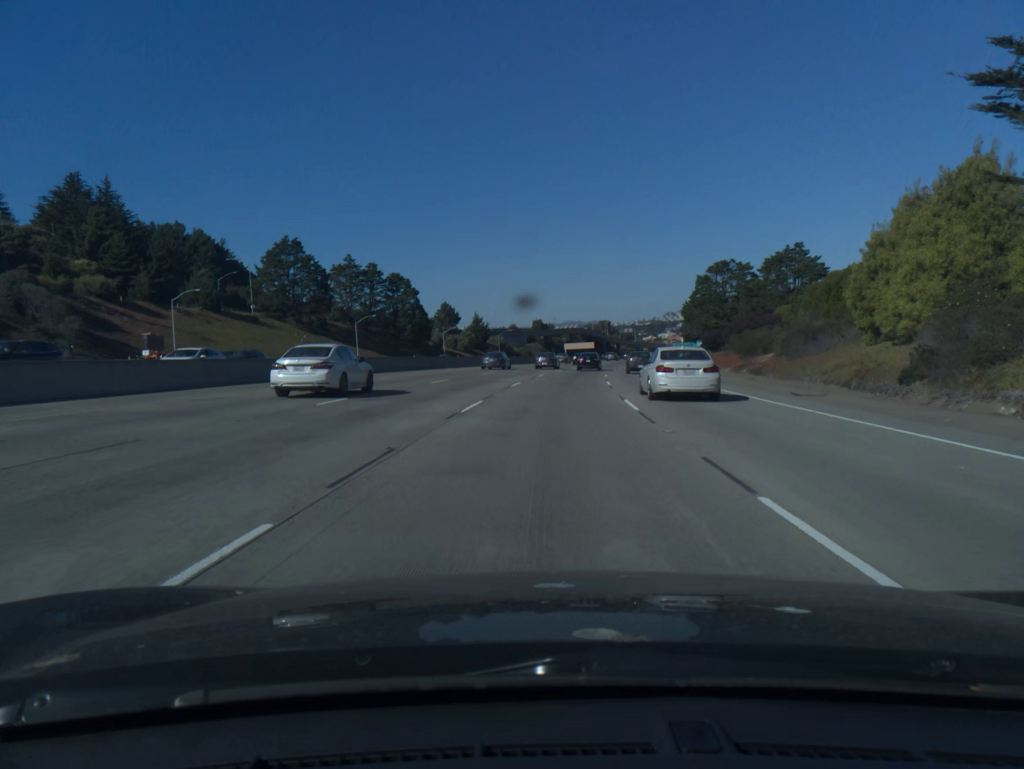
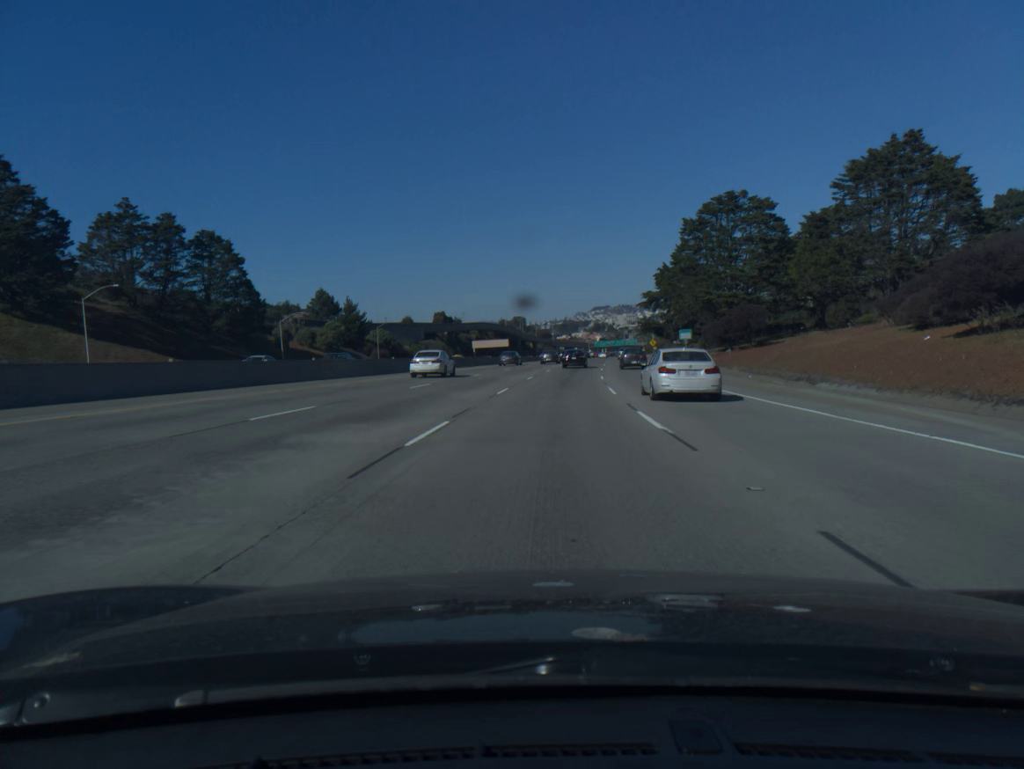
(+3.3, +62.1) m; +6°
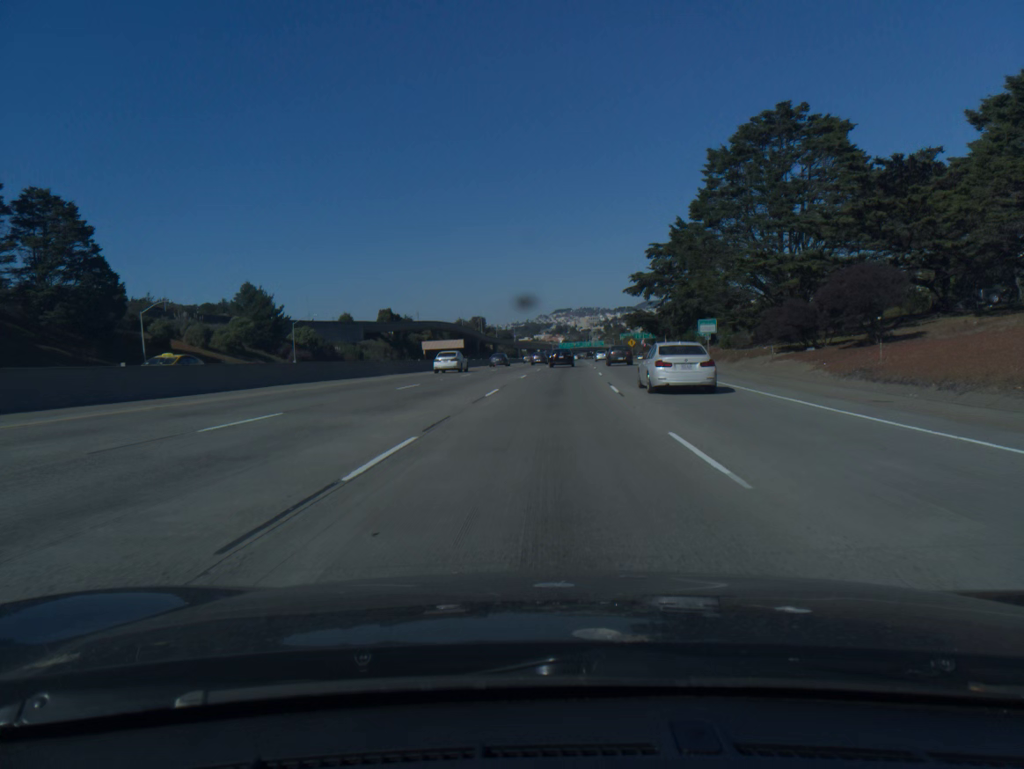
(+0.8, +31.1) m; +3°
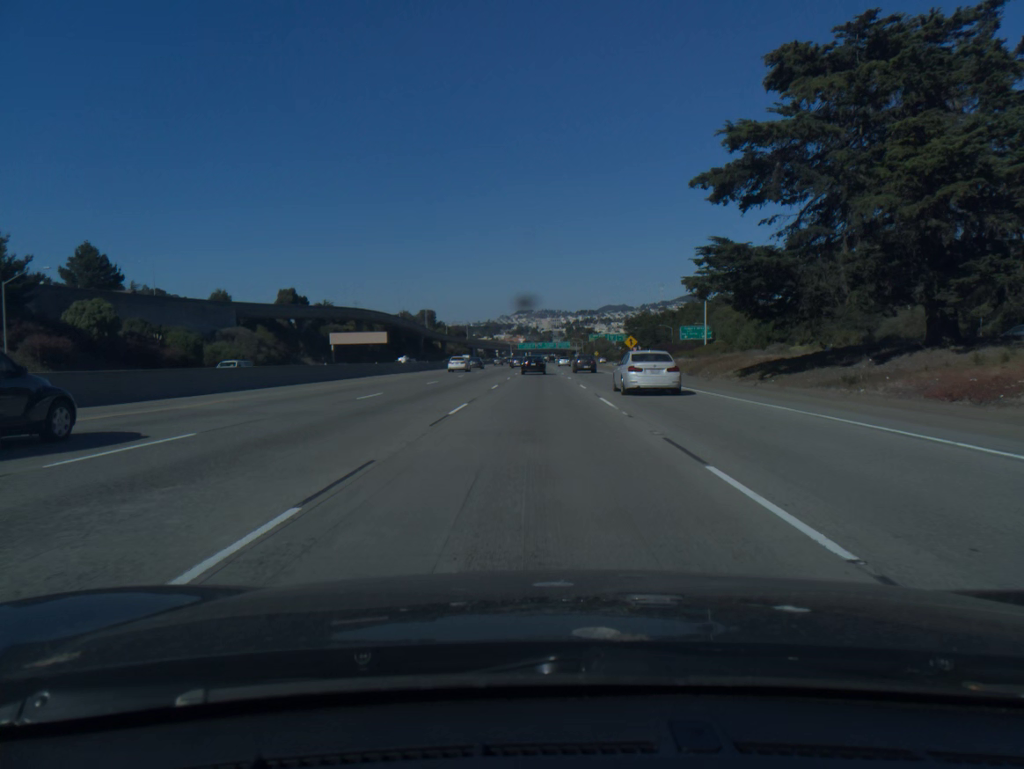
(+2.1, +61.9) m; +3°
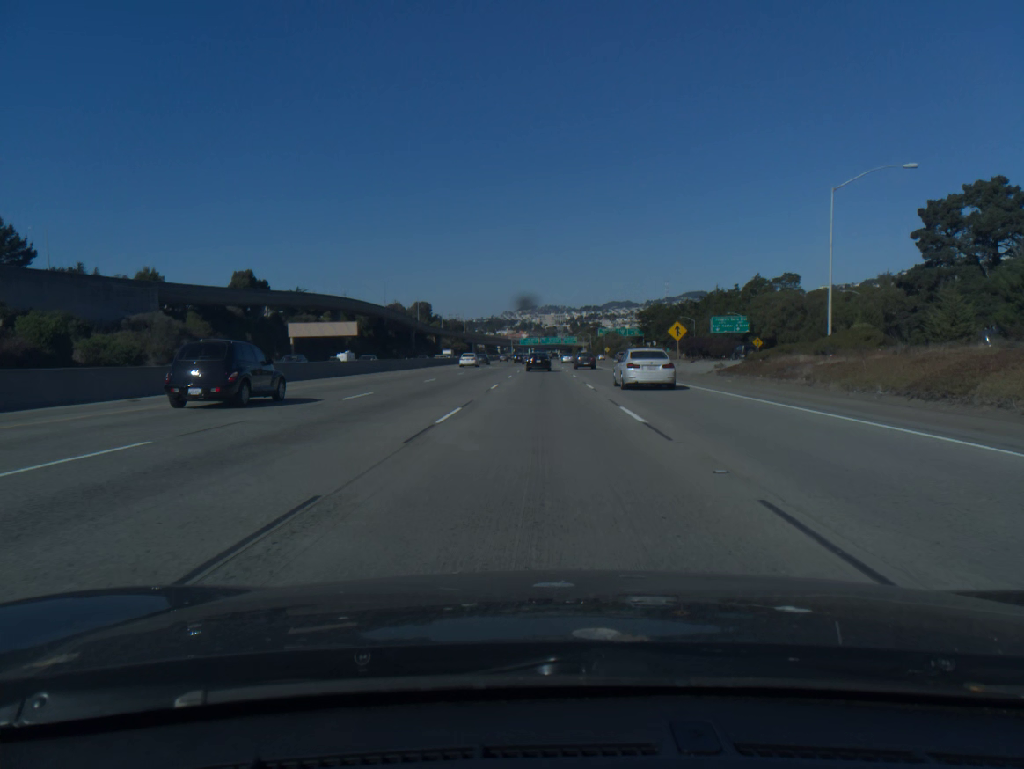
(-0.1, +31.1) m; 0°
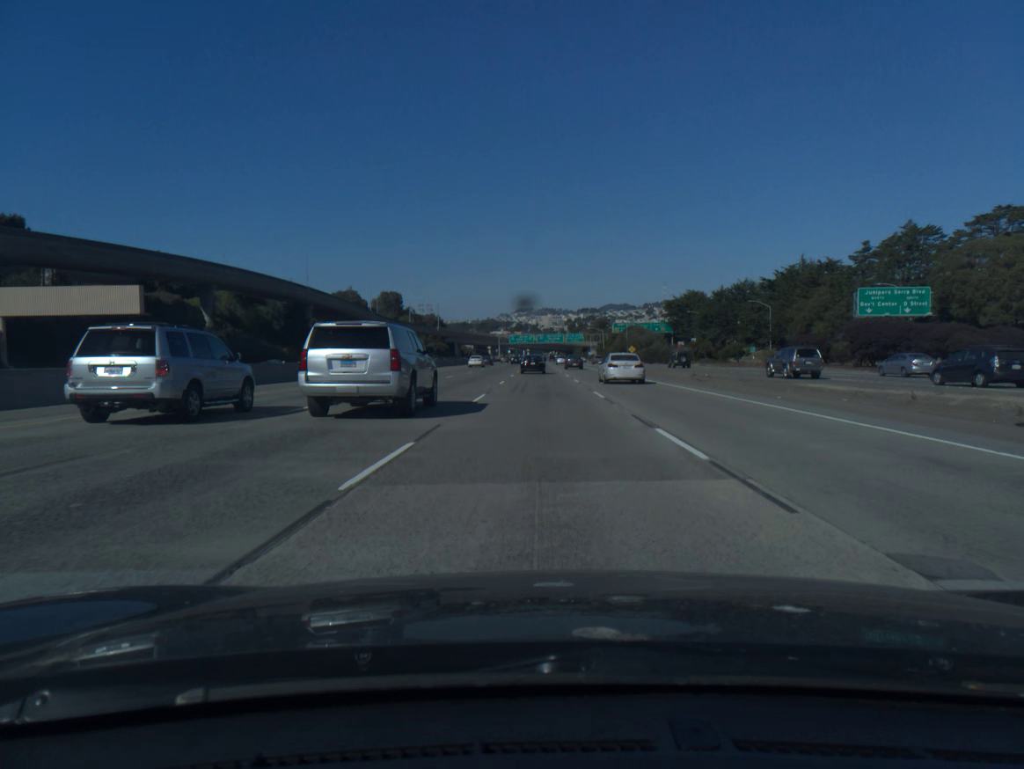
(0.0, +78.0) m; 0°
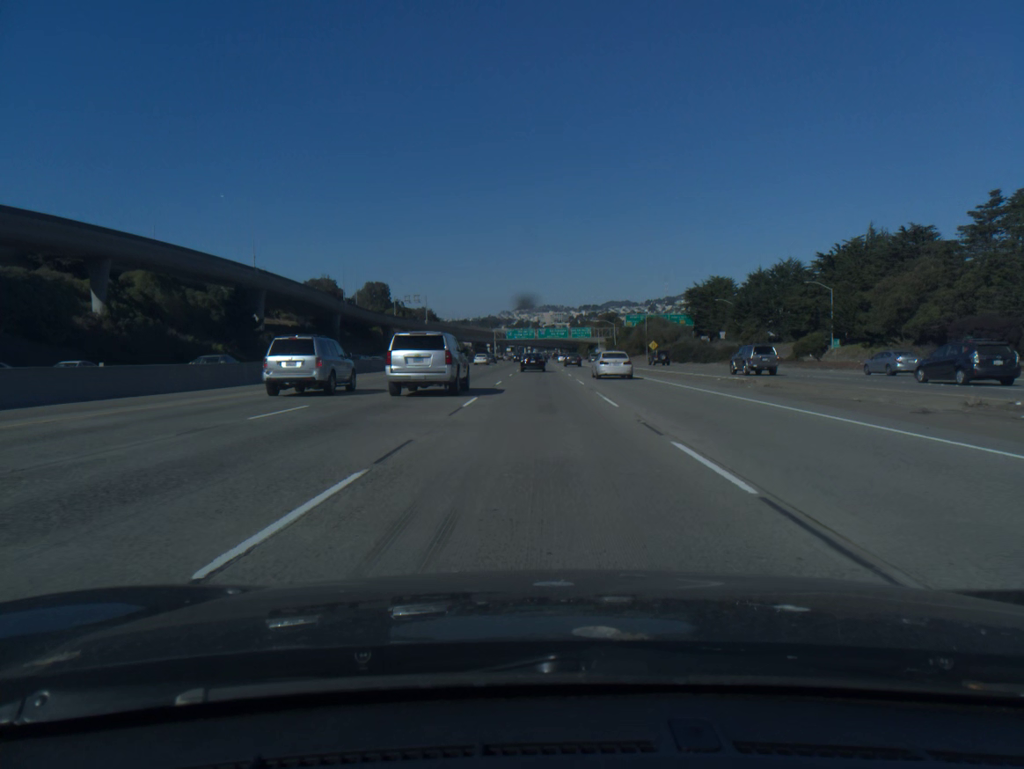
(0.0, +31.3) m; 0°
